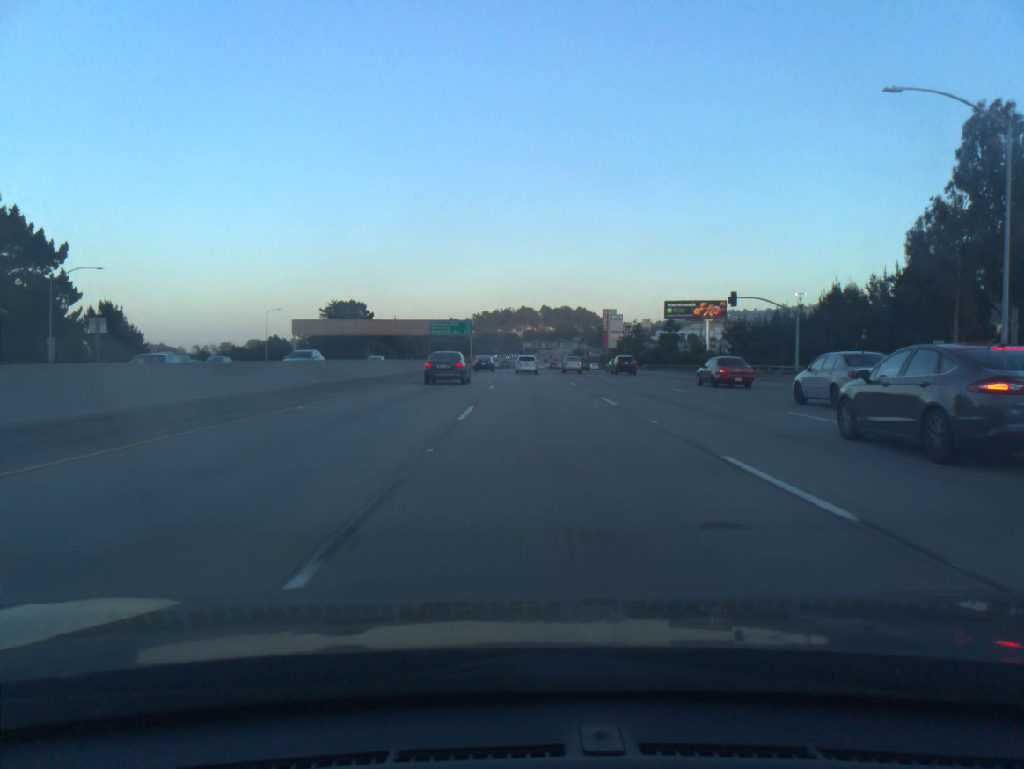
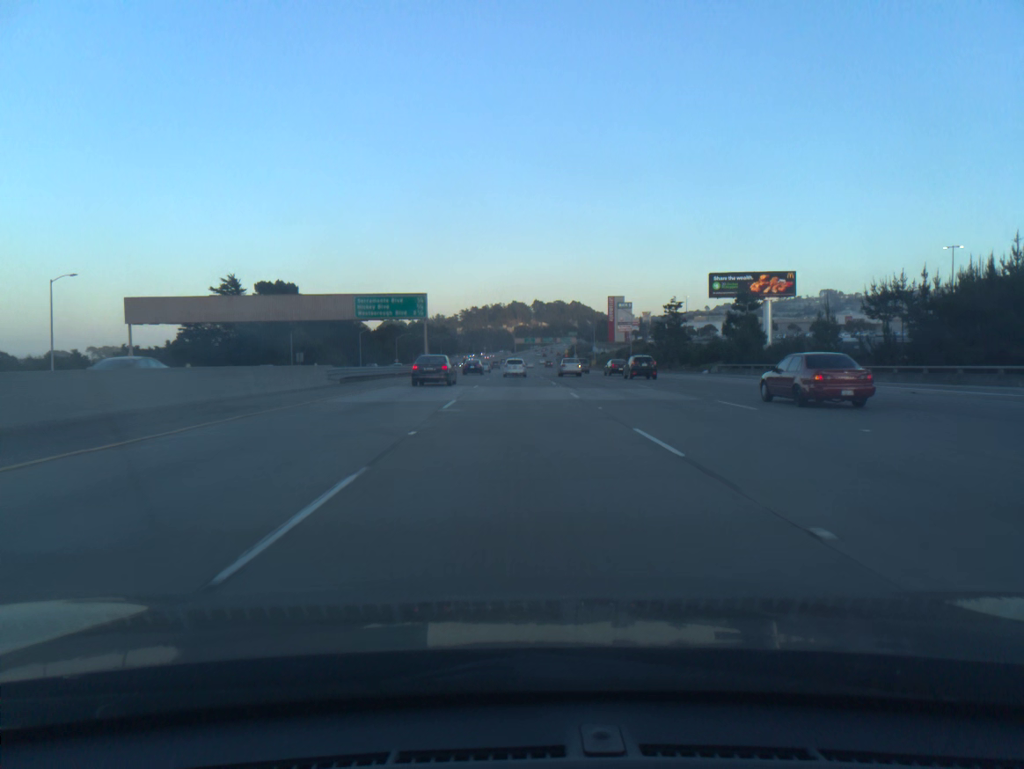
(+0.5, +54.6) m; +1°
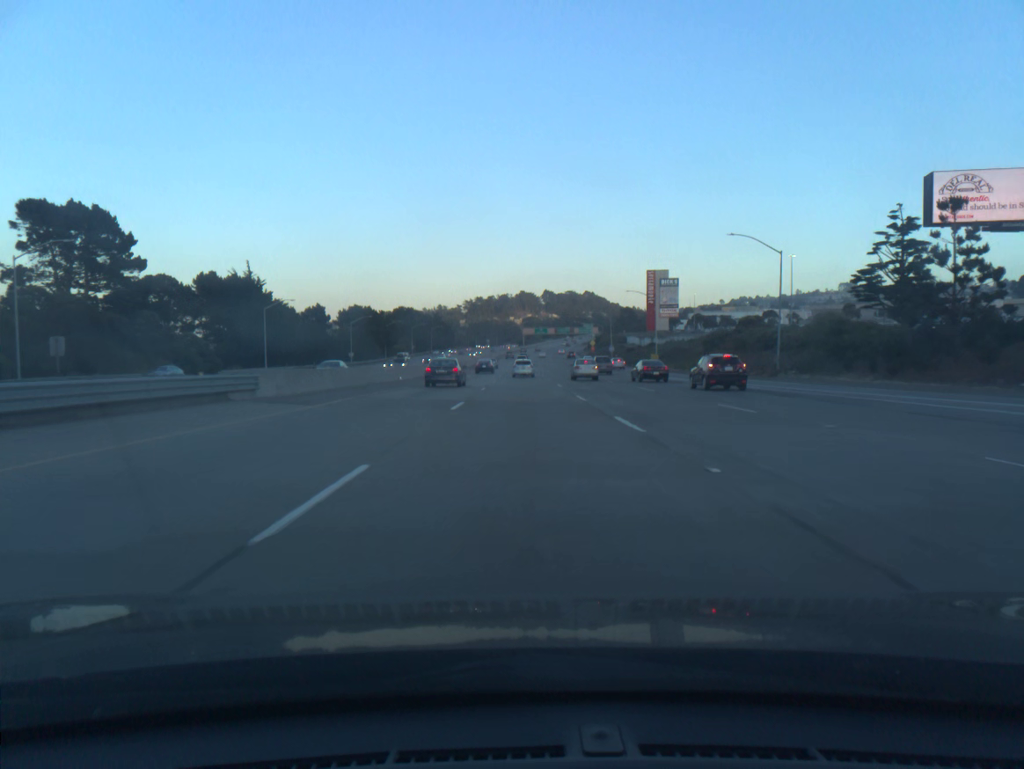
(-0.4, +72.5) m; -1°
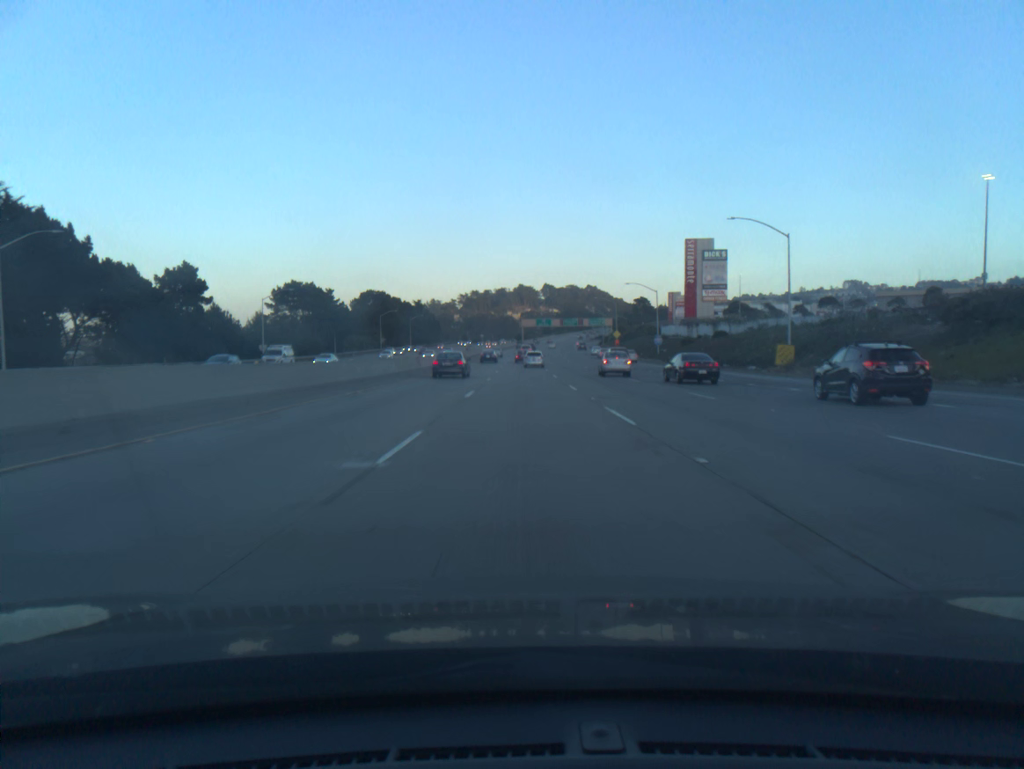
(0.0, +54.6) m; 0°
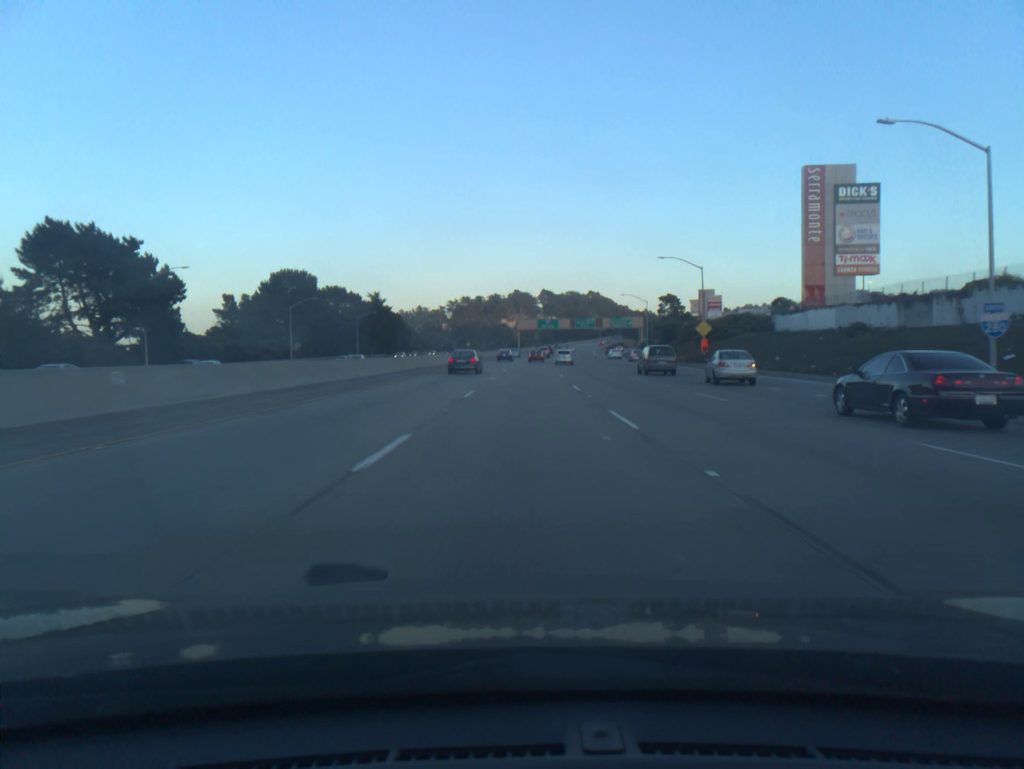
(+0.2, +74.0) m; 0°
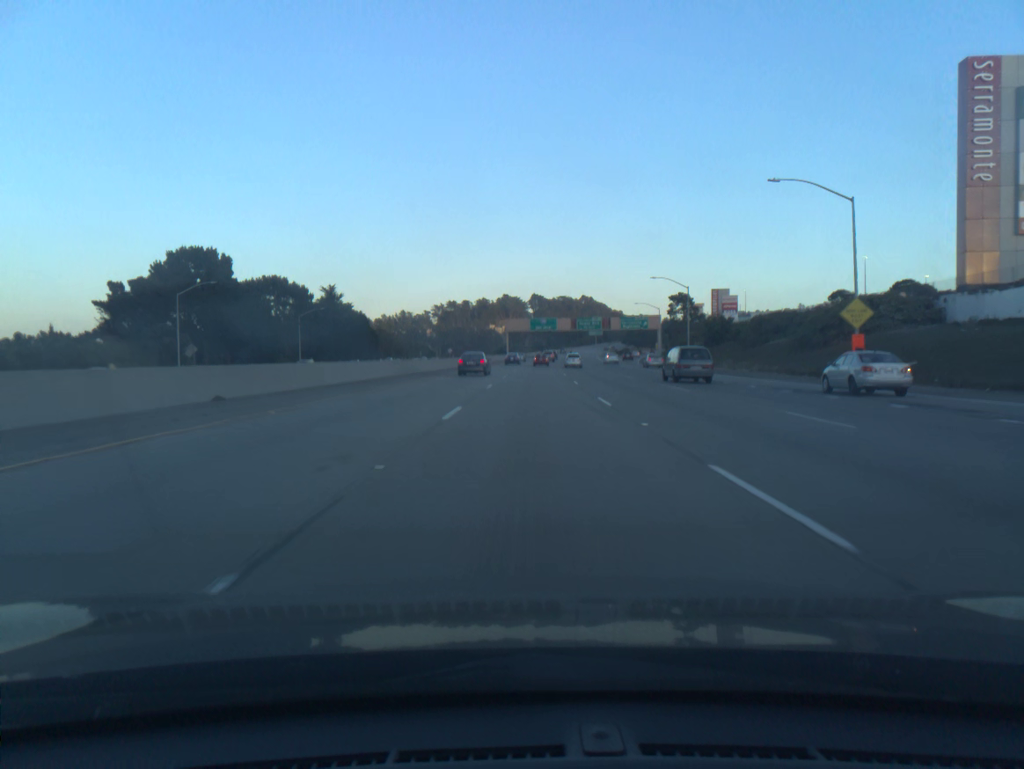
(+0.2, +37.4) m; +1°
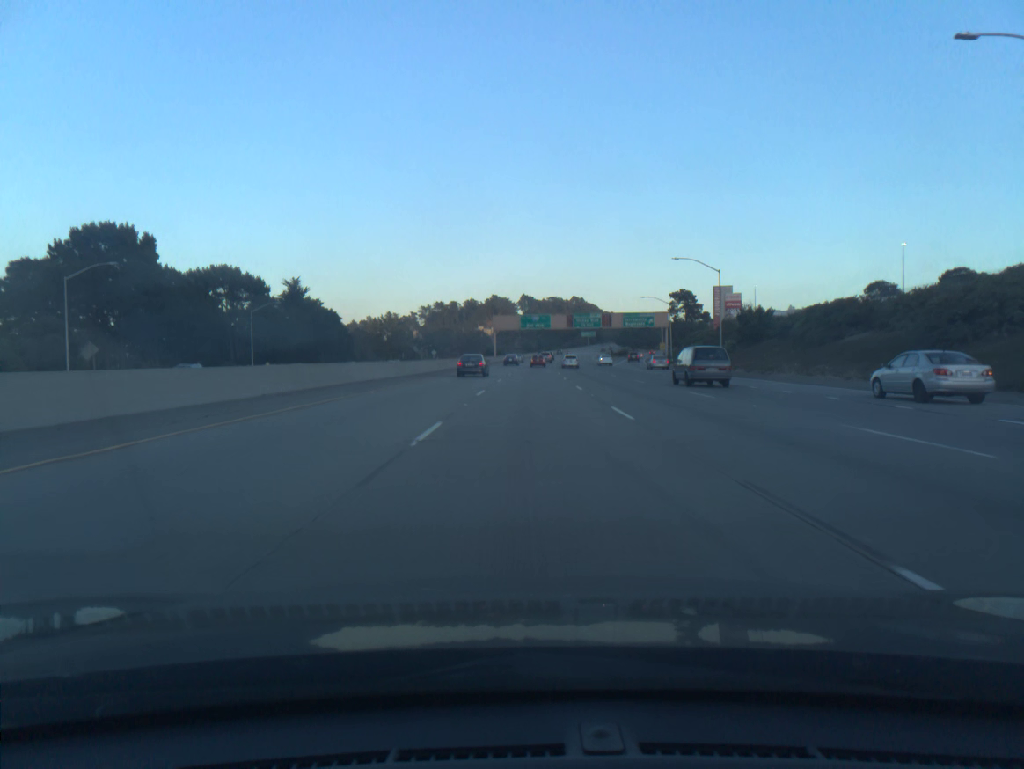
(+0.1, +18.8) m; +1°
